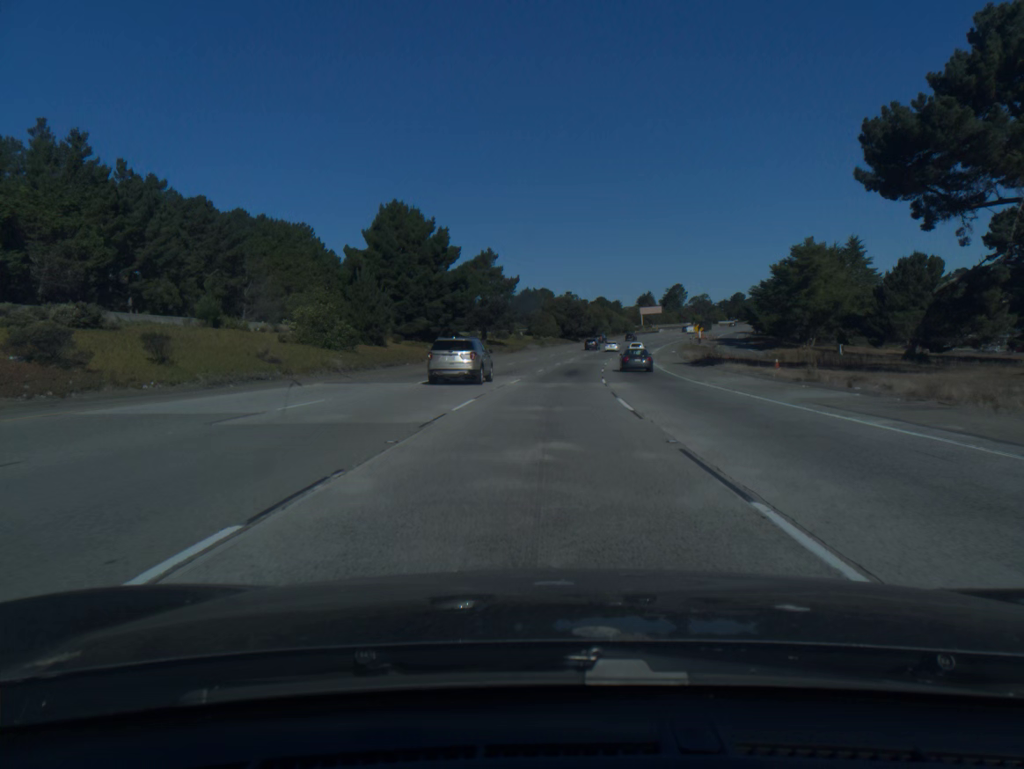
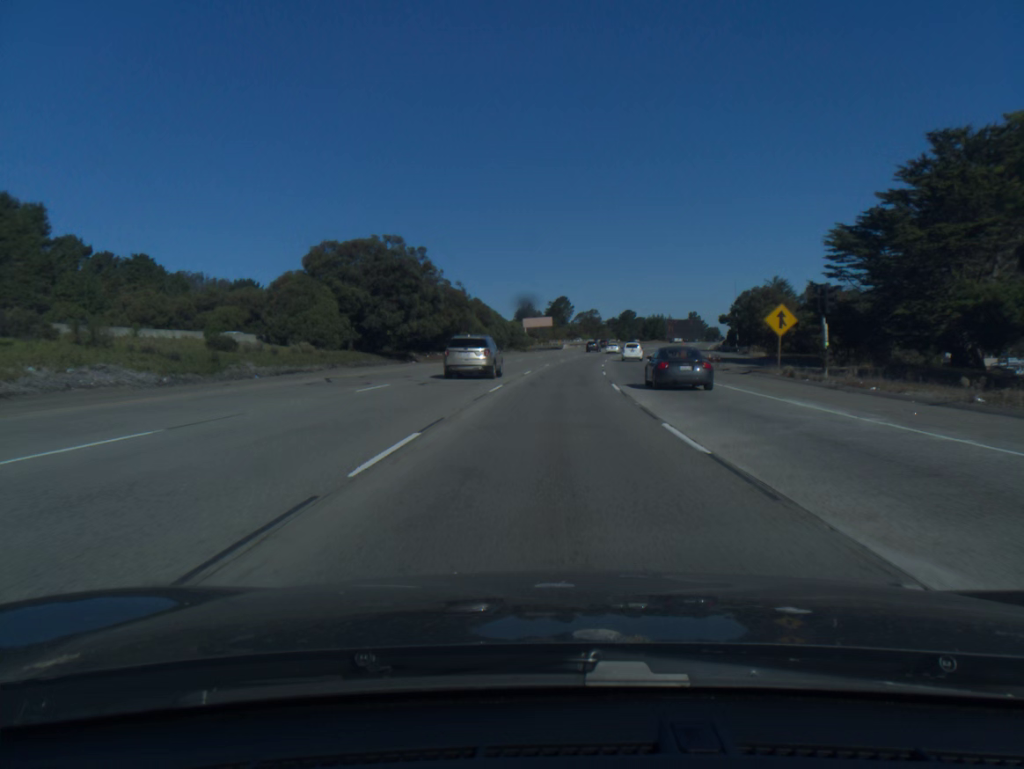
(+7.6, +95.3) m; +9°
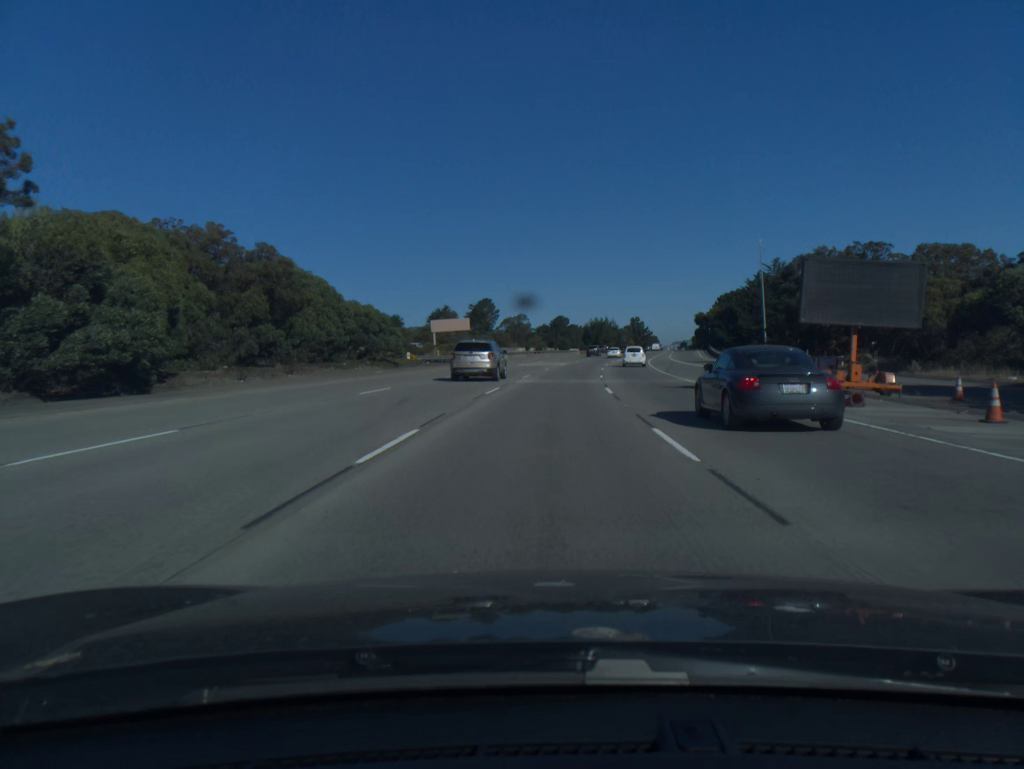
(+2.8, +56.9) m; +5°
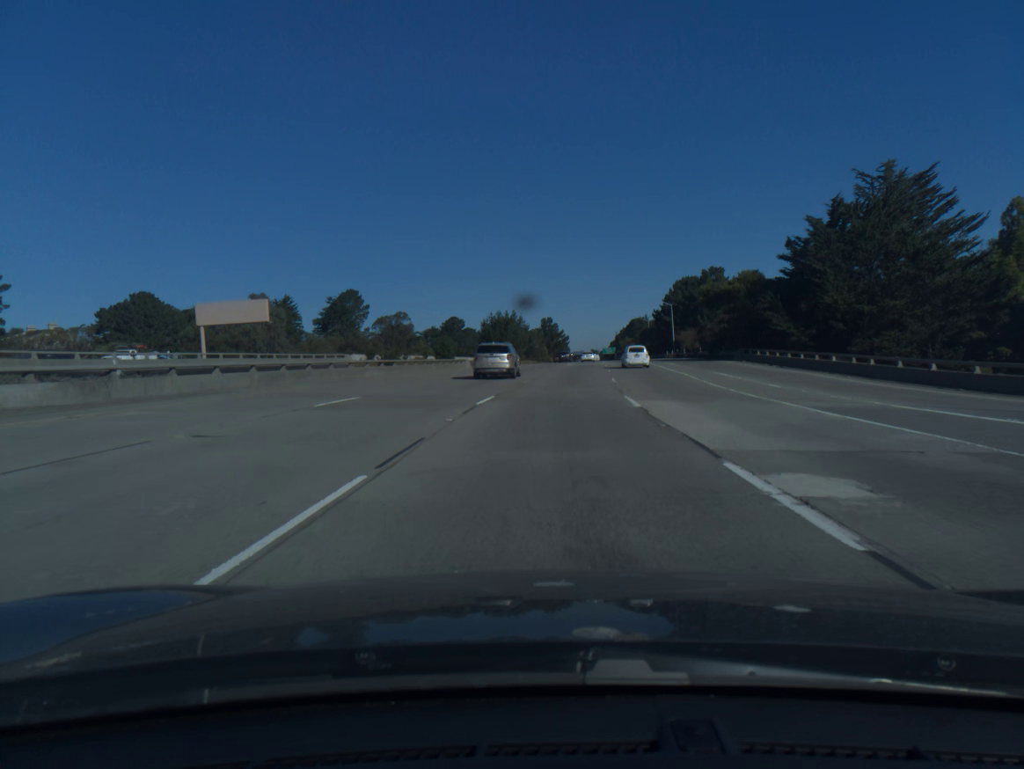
(+4.7, +77.1) m; +7°
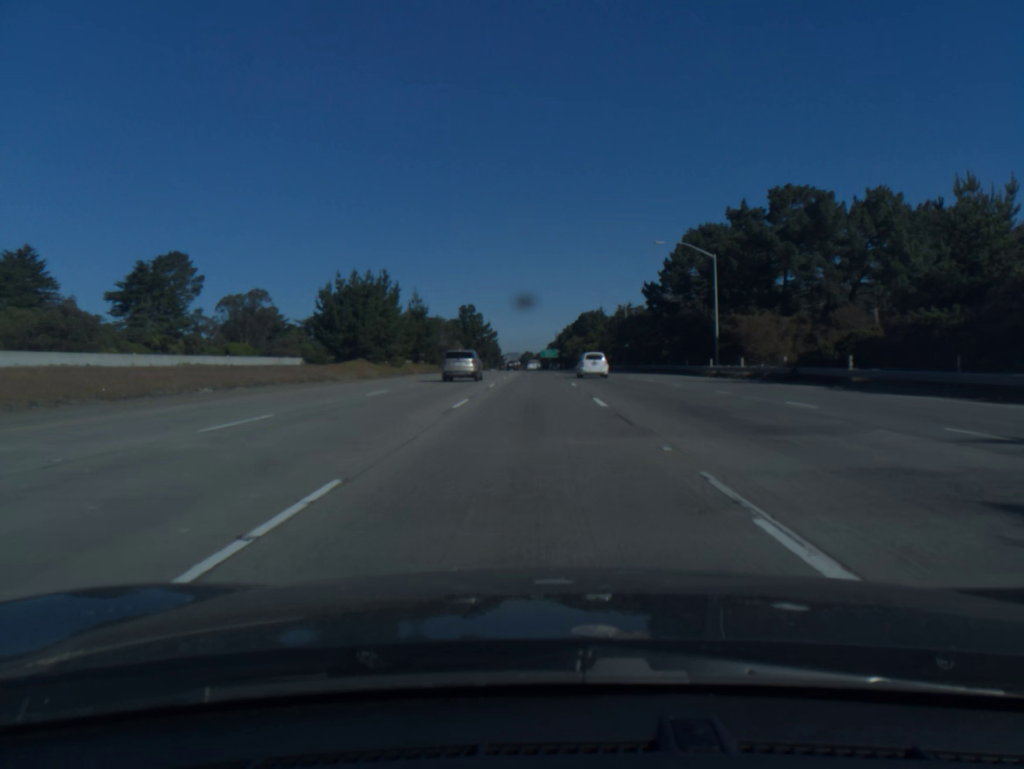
(+4.2, +75.7) m; +5°
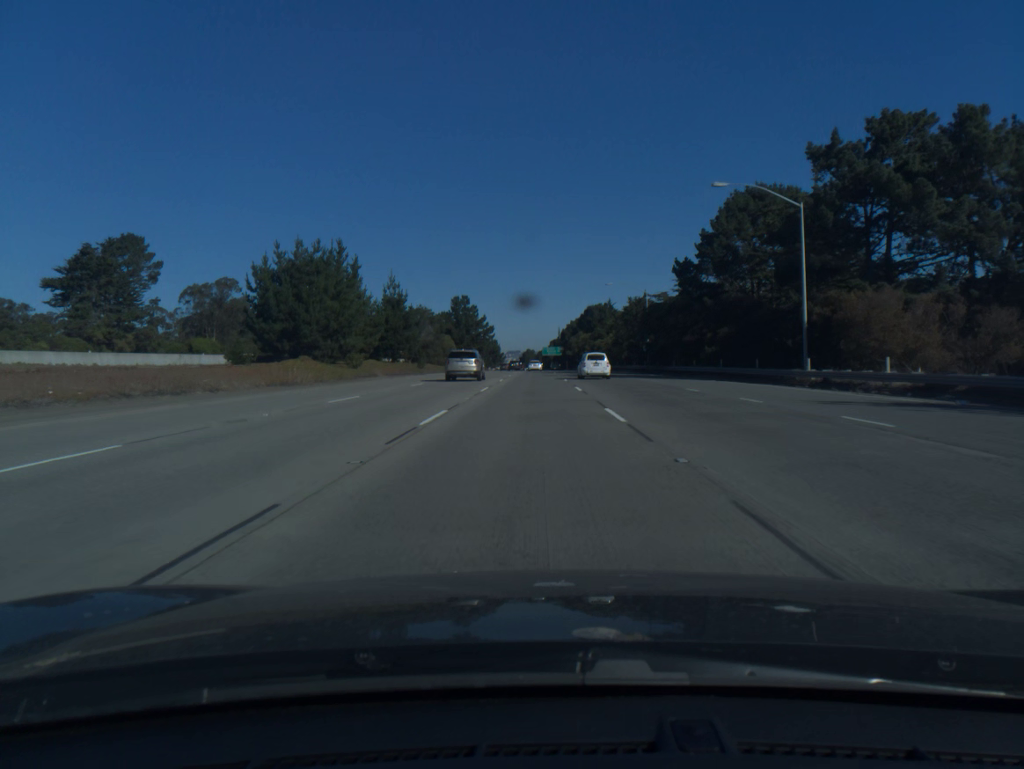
(0.0, +19.1) m; 0°
